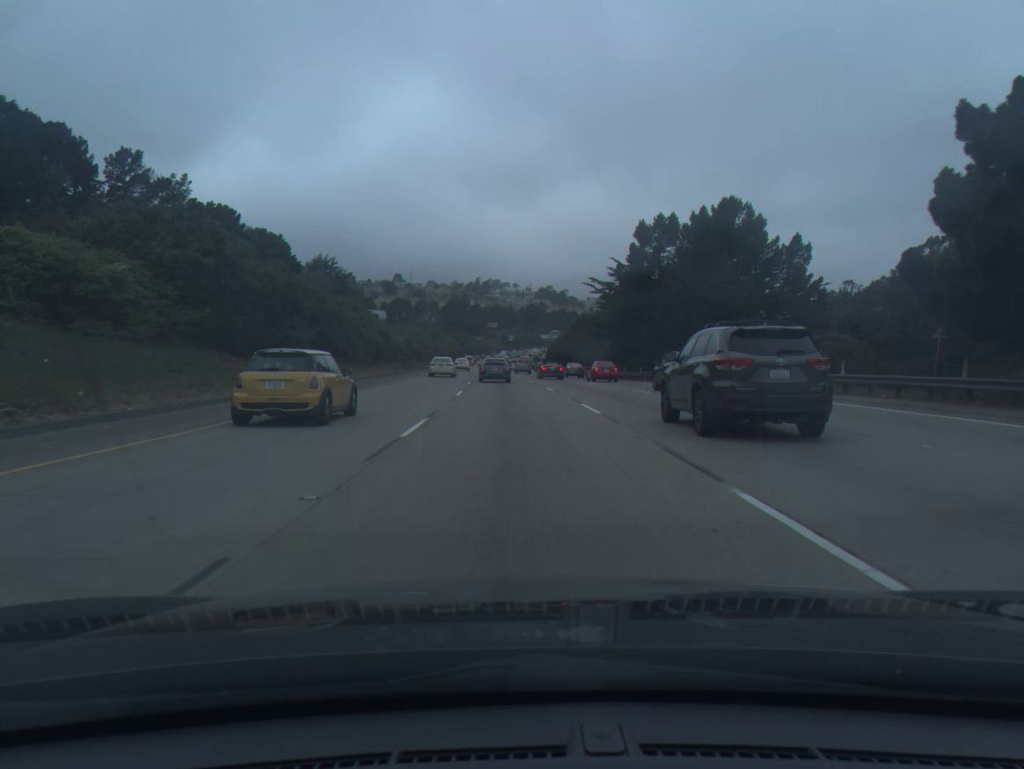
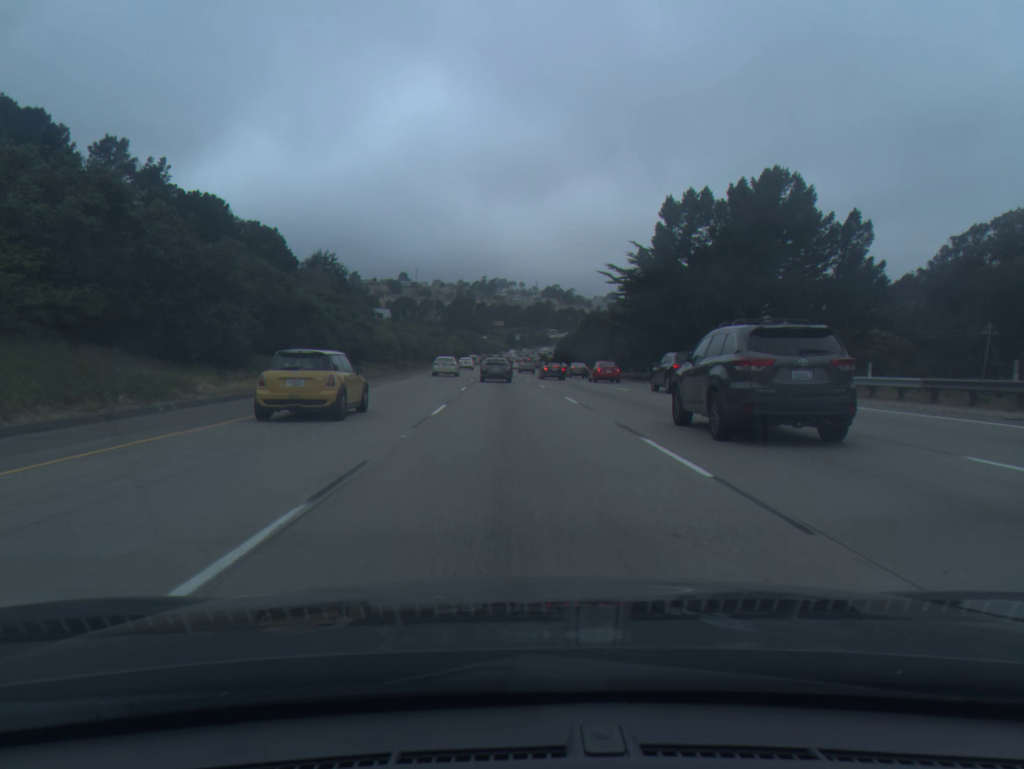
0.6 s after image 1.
(0.0, +9.6) m; 0°
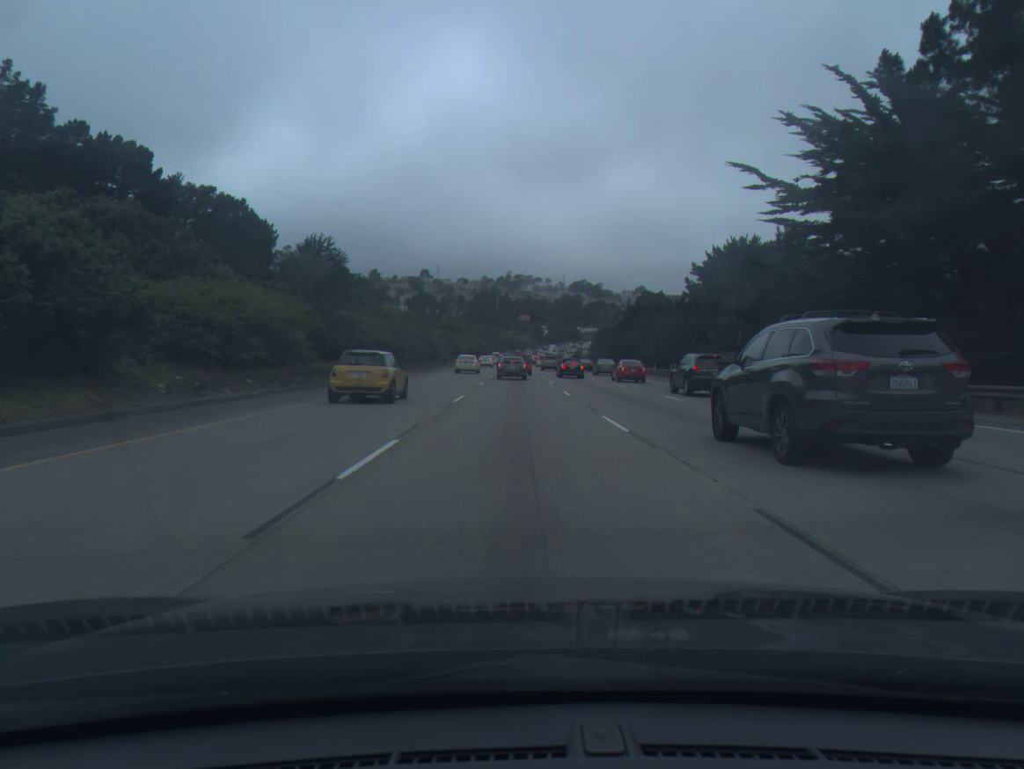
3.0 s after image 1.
(-0.7, +38.4) m; -2°
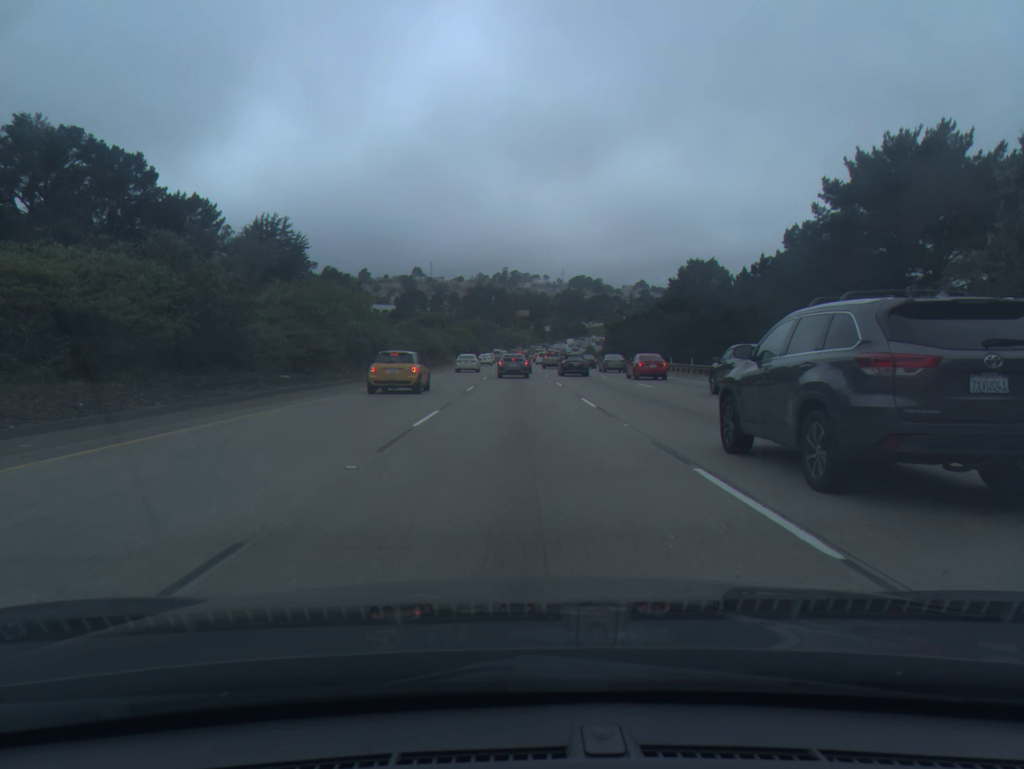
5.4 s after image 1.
(-0.2, +38.0) m; 0°
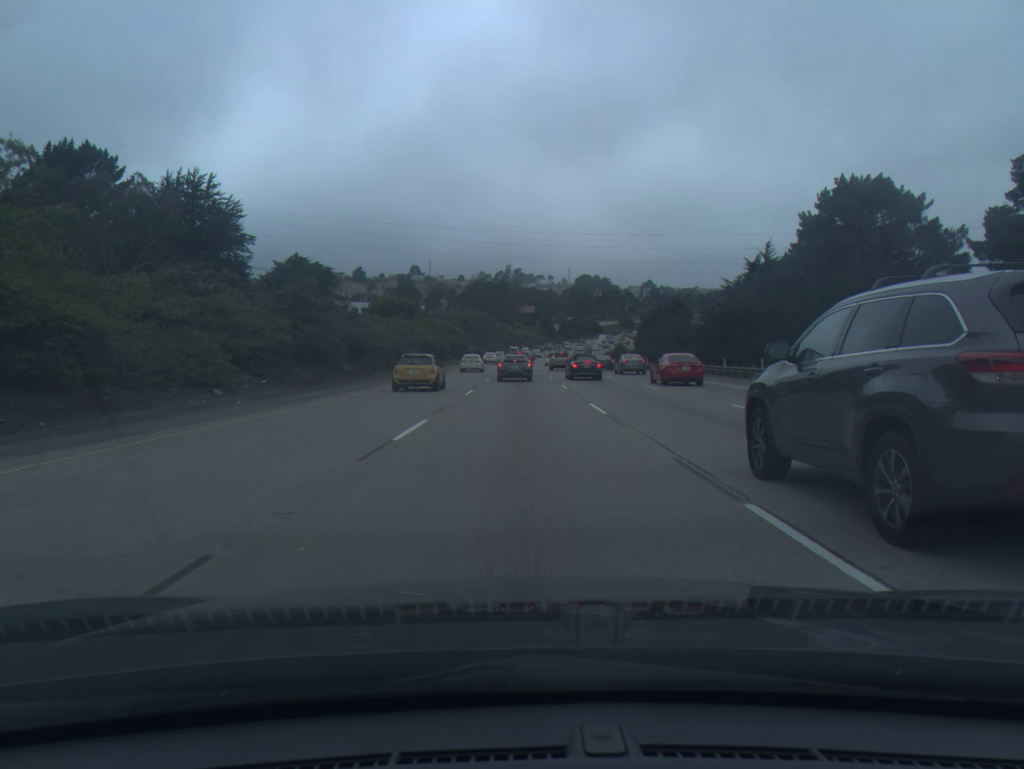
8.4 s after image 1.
(0.0, +45.9) m; 0°
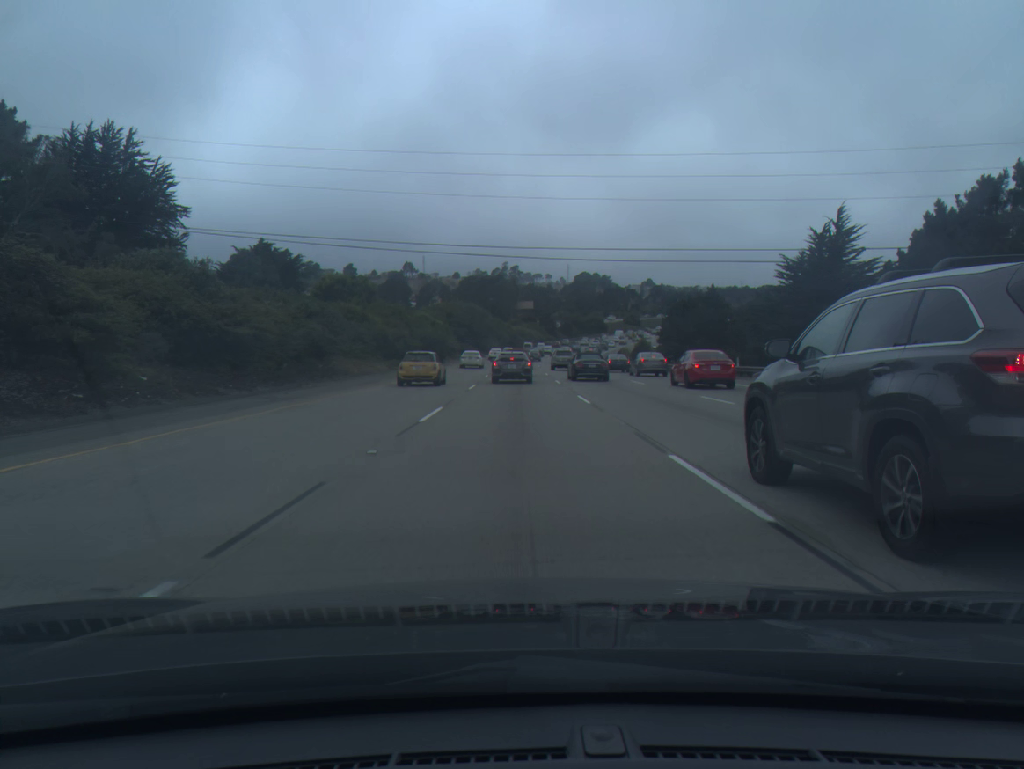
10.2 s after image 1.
(0.0, +26.1) m; 0°
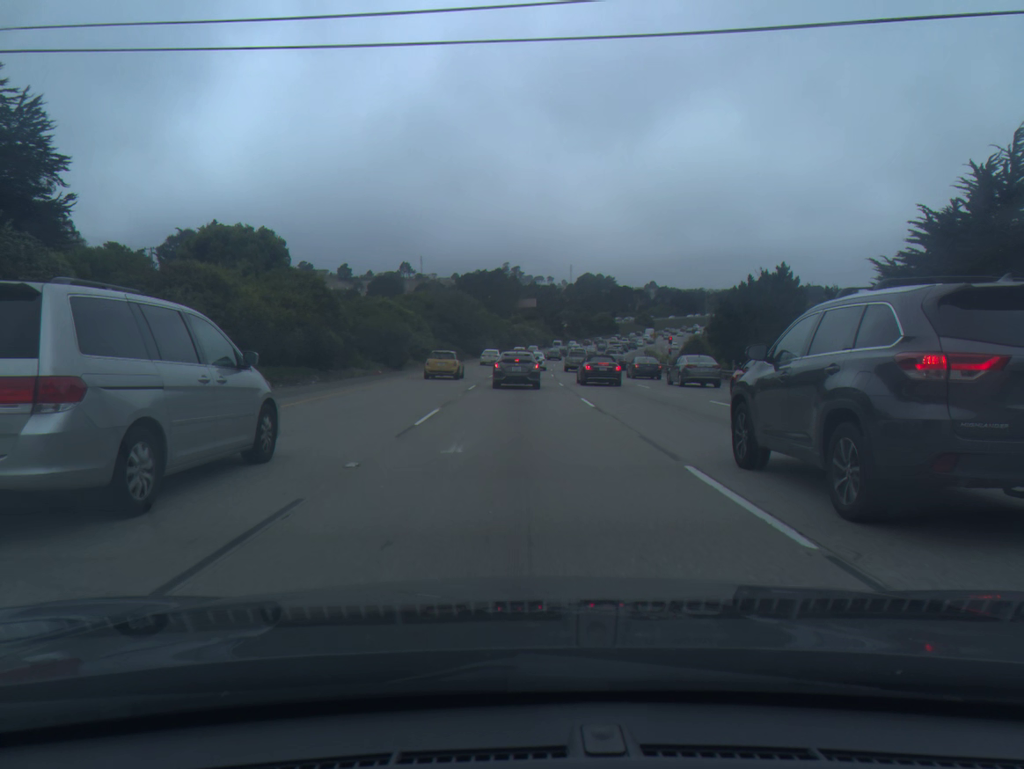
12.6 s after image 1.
(0.0, +30.2) m; 0°
